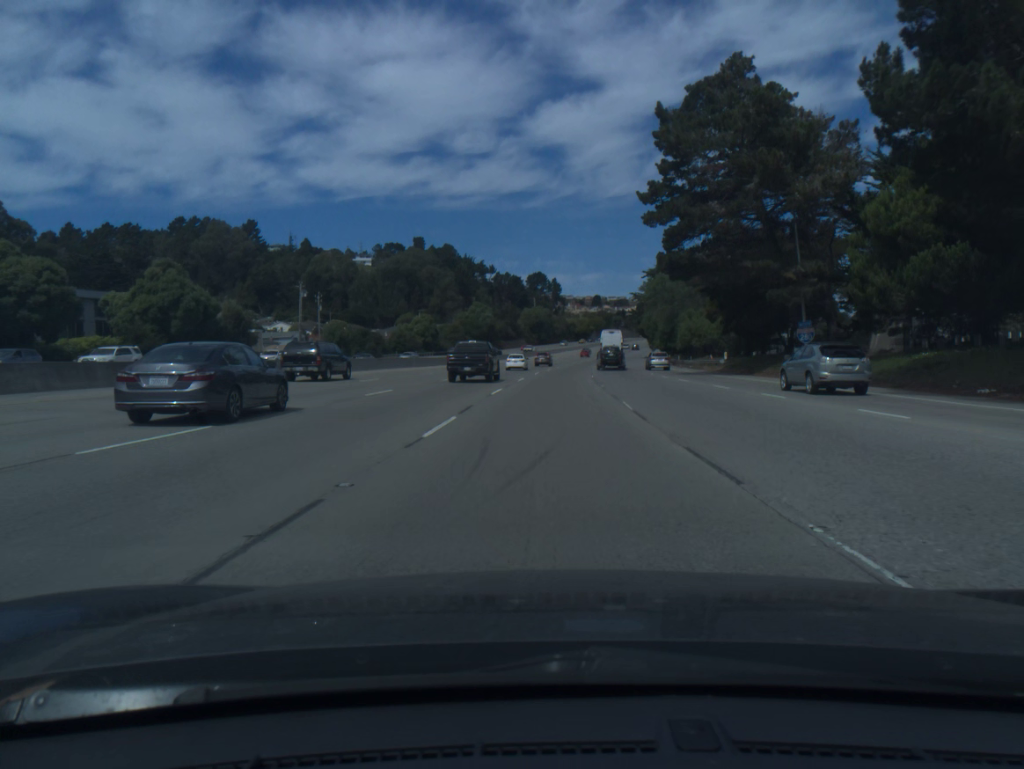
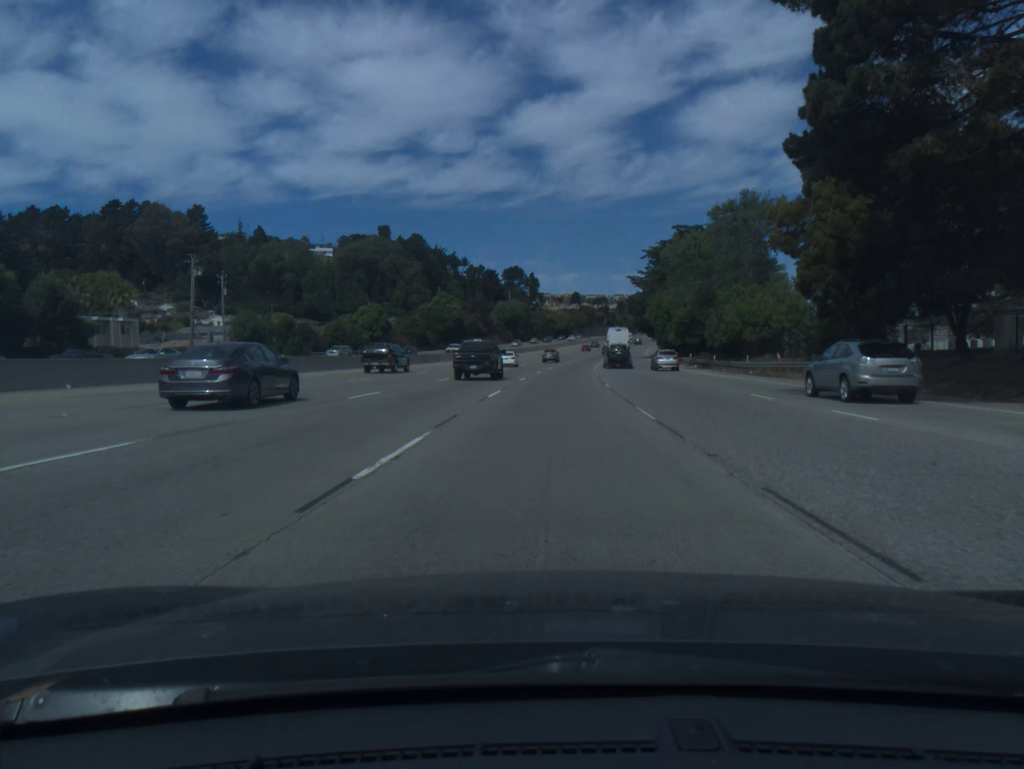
(+0.4, +31.7) m; +2°
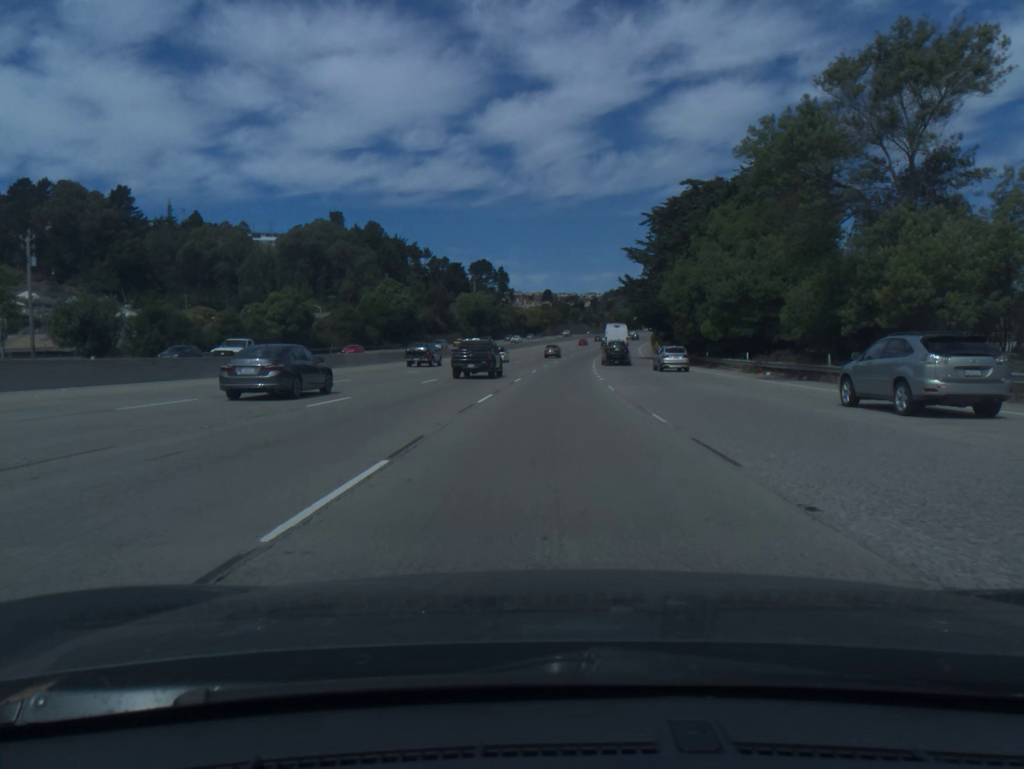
(+0.6, +32.3) m; +2°
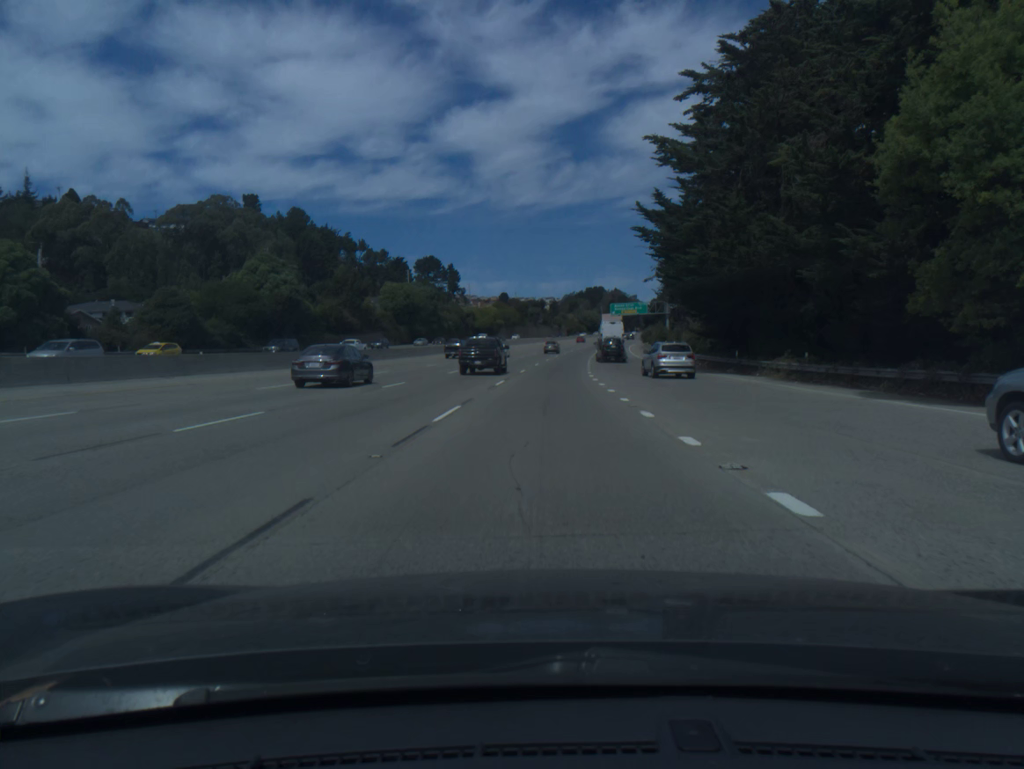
(+1.4, +49.4) m; +3°
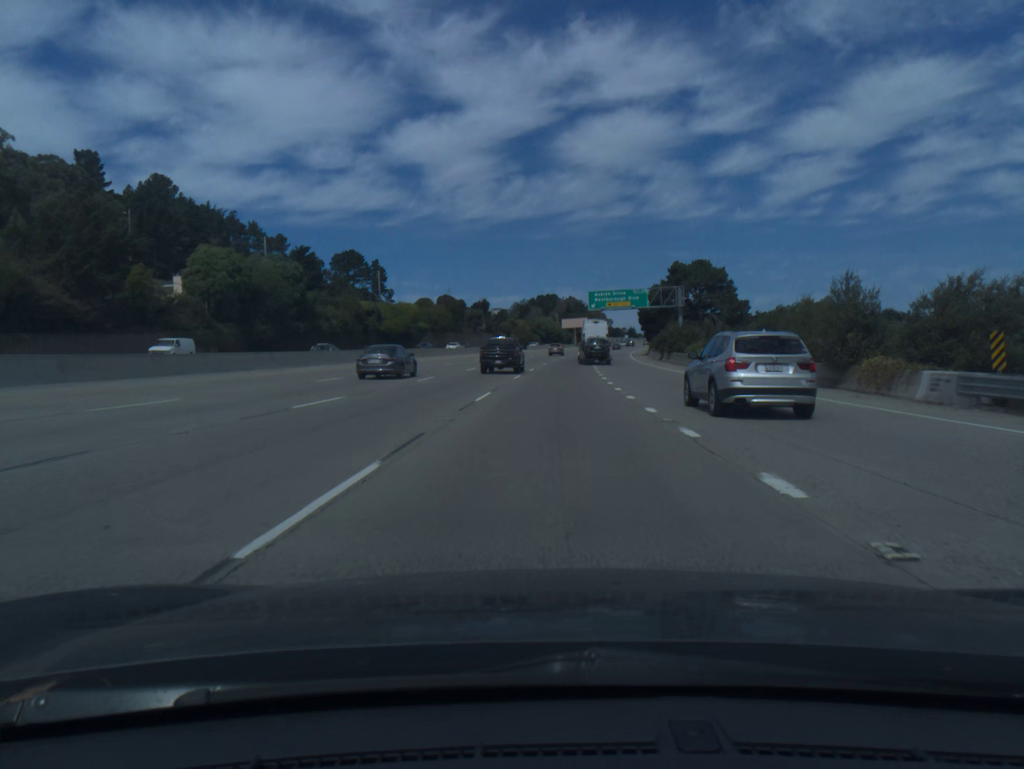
(+2.0, +67.4) m; +4°
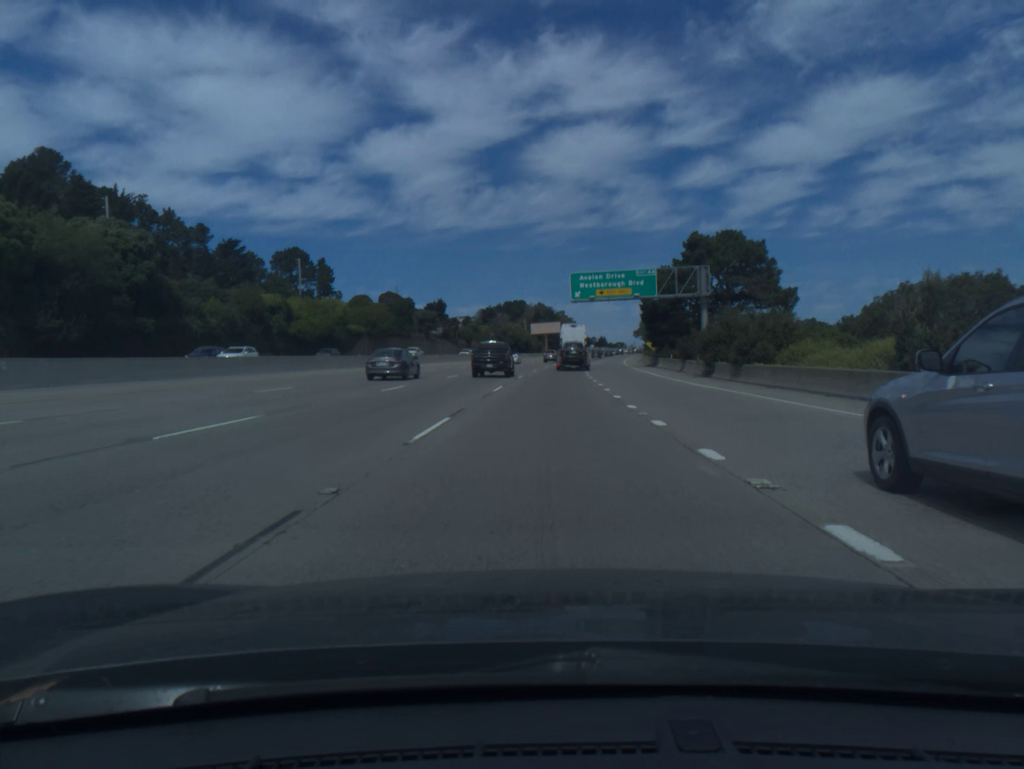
(+0.7, +34.3) m; +2°
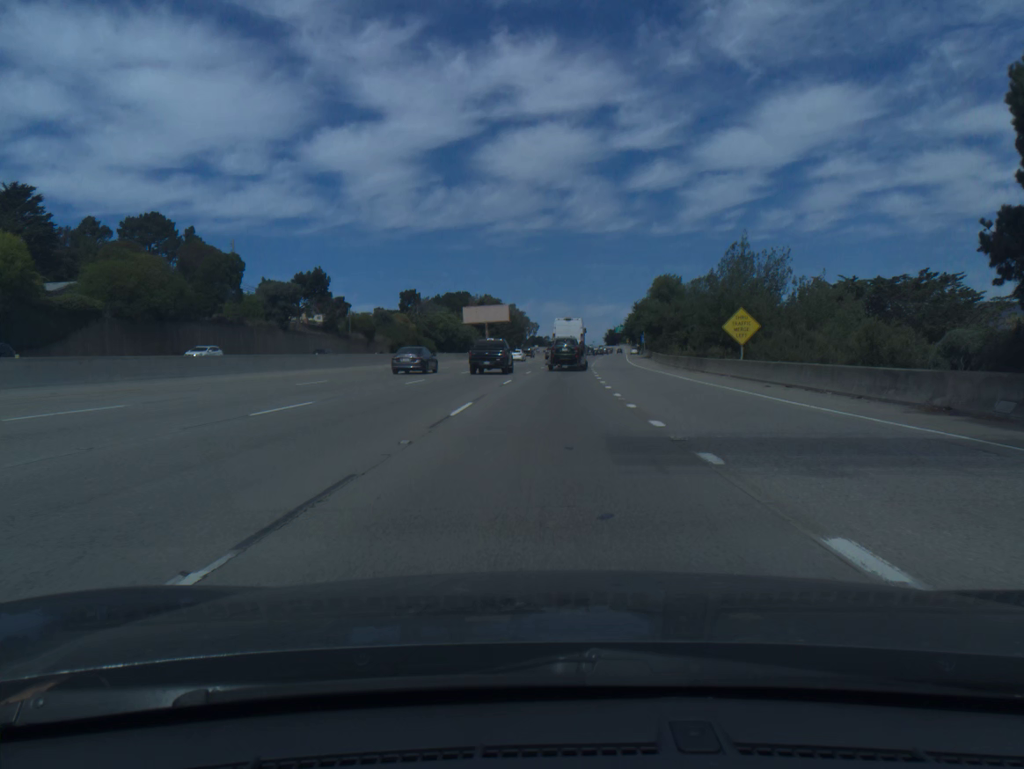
(+2.2, +69.0) m; +4°
